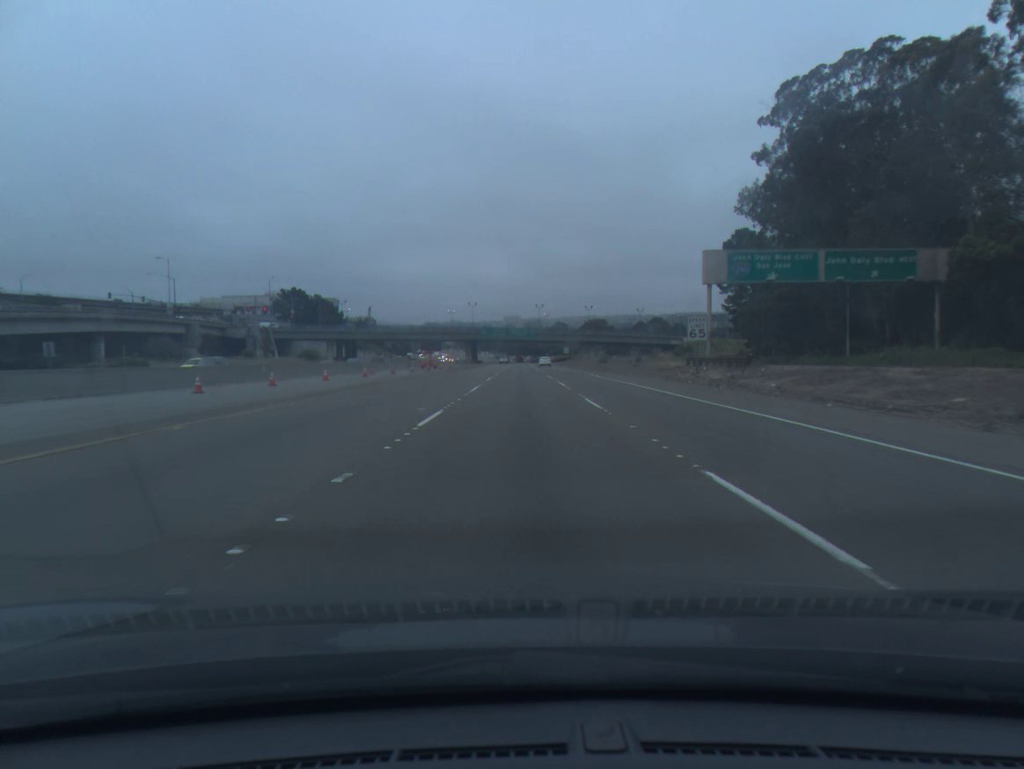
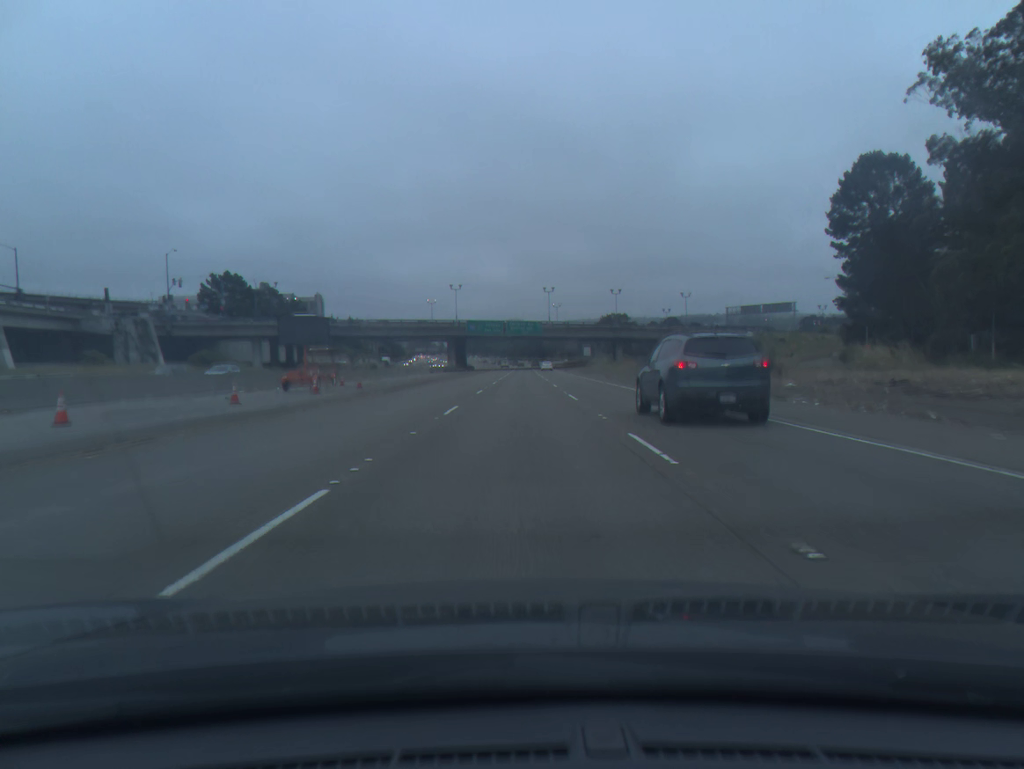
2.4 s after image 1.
(+0.1, +53.9) m; 0°
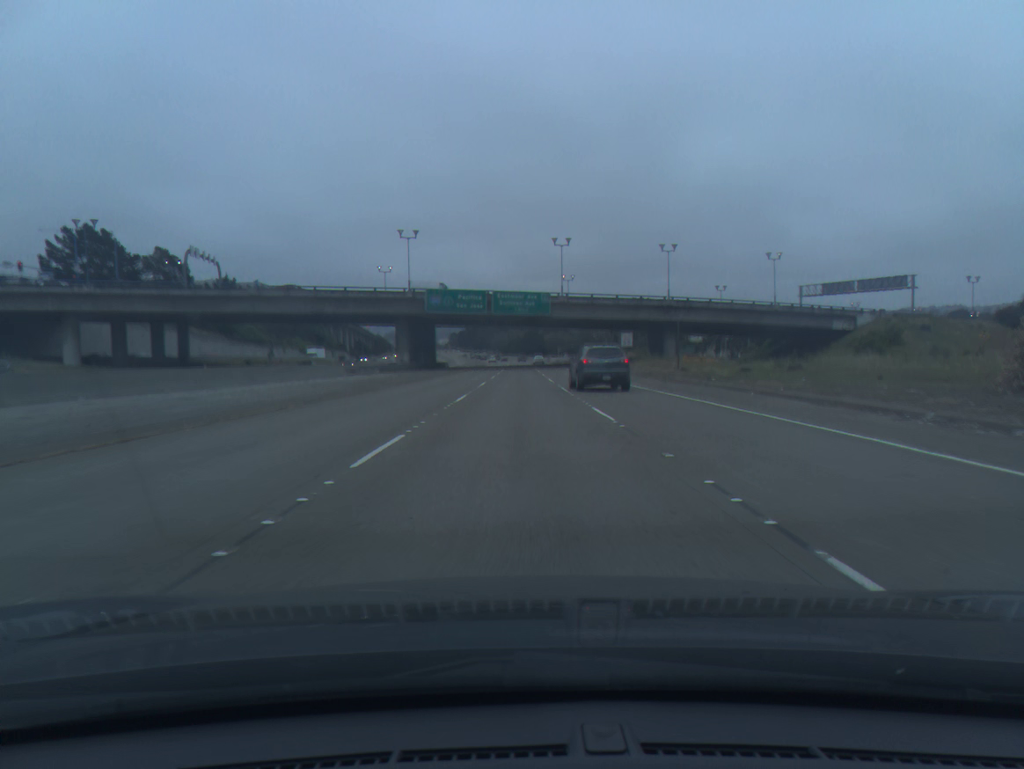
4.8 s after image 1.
(+0.1, +56.3) m; 0°
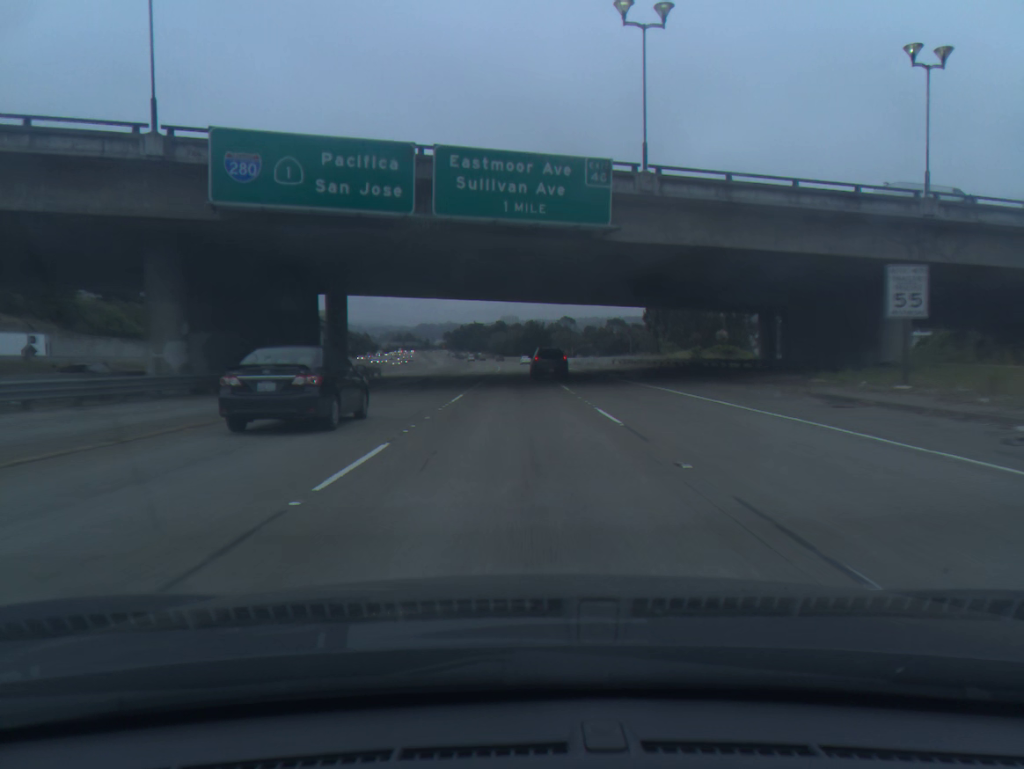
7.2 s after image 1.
(-0.1, +59.0) m; 0°
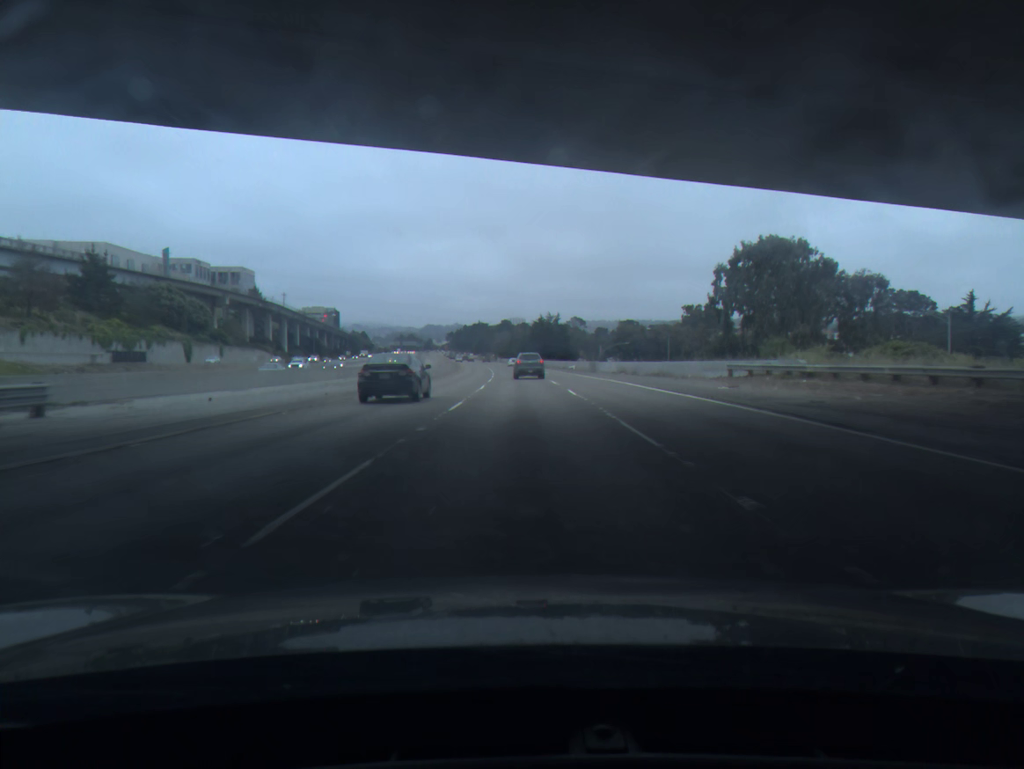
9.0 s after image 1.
(-0.1, +45.7) m; 0°
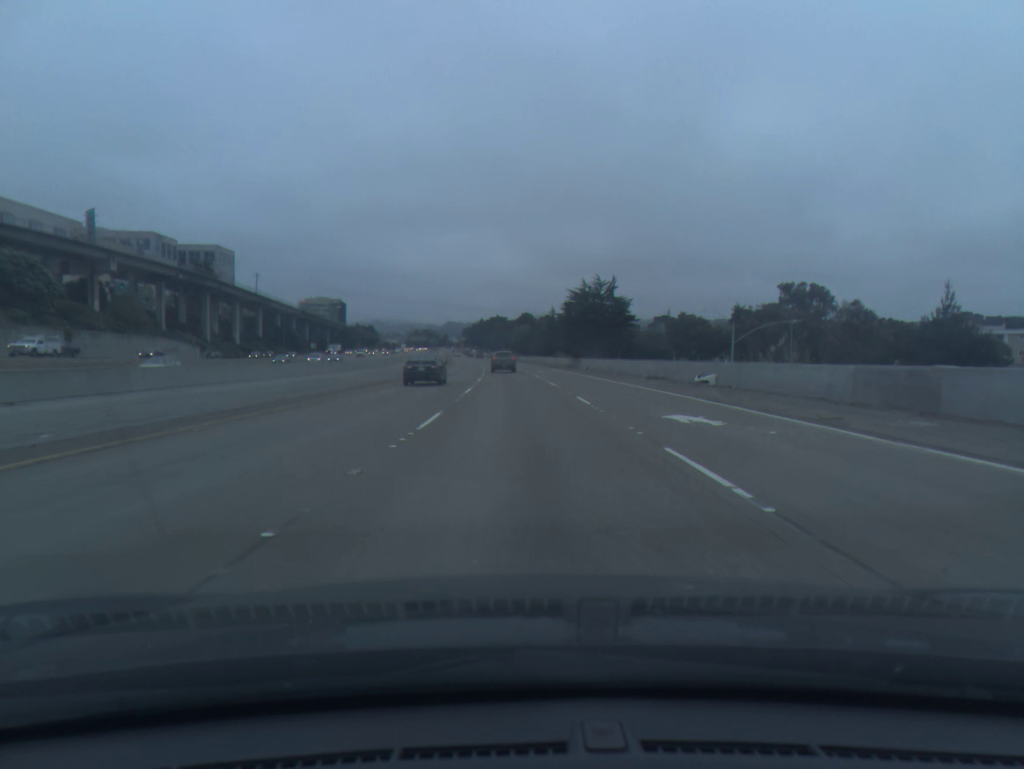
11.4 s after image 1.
(-0.5, +63.1) m; -2°
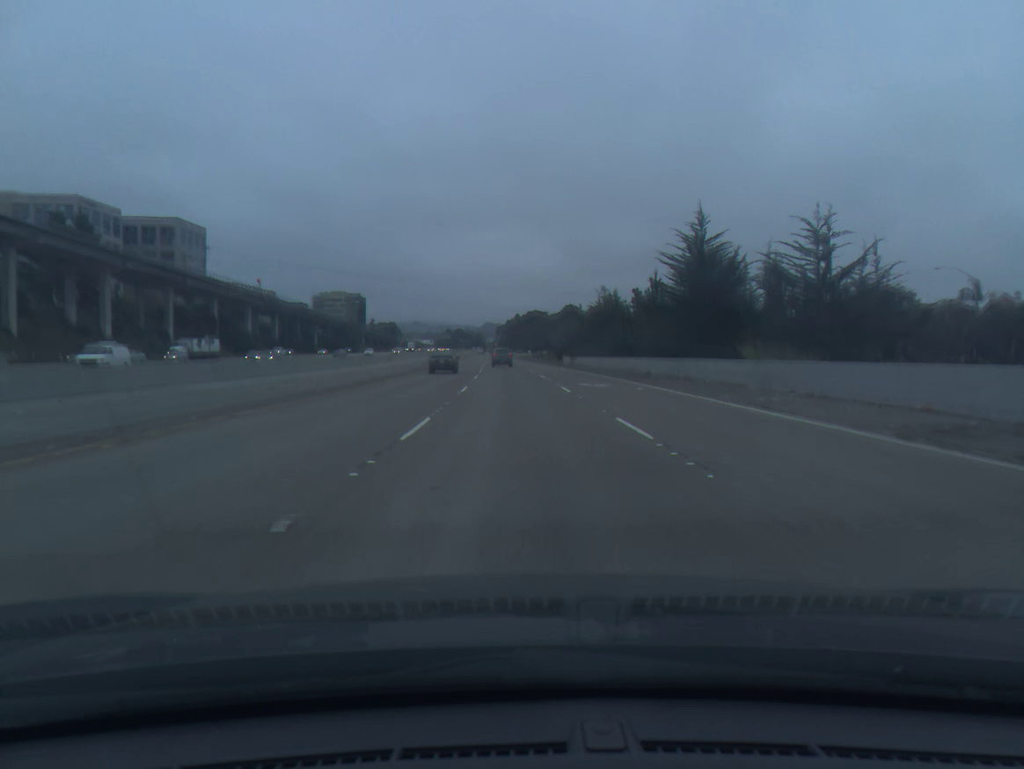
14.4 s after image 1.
(-2.2, +82.3) m; -3°
